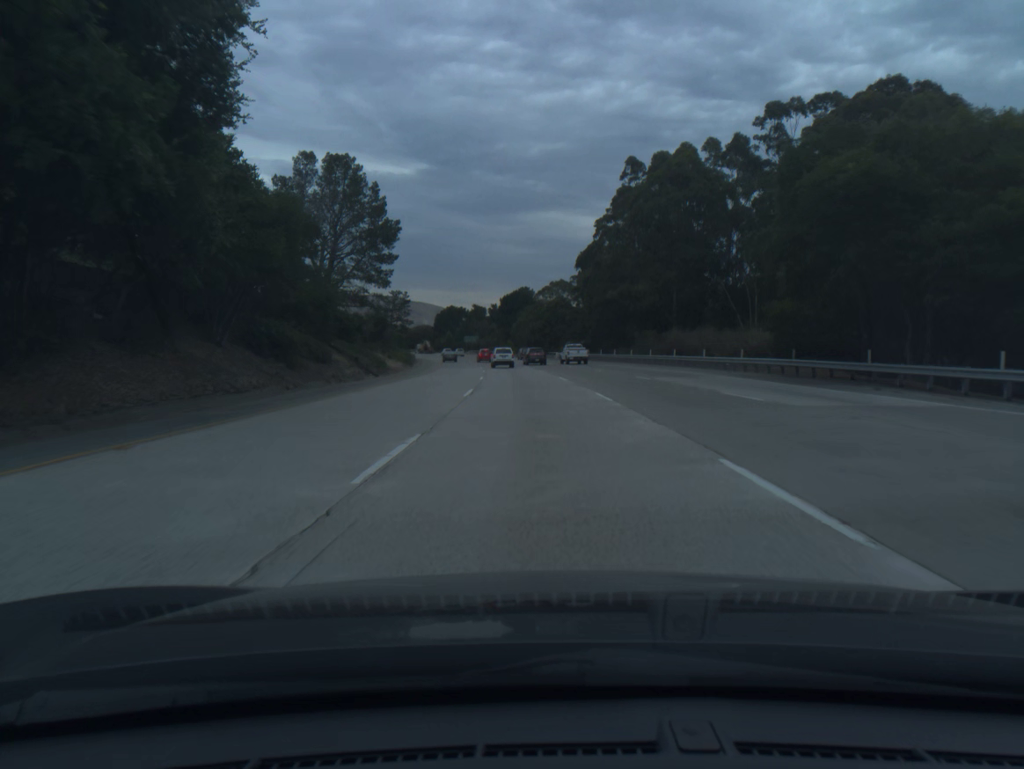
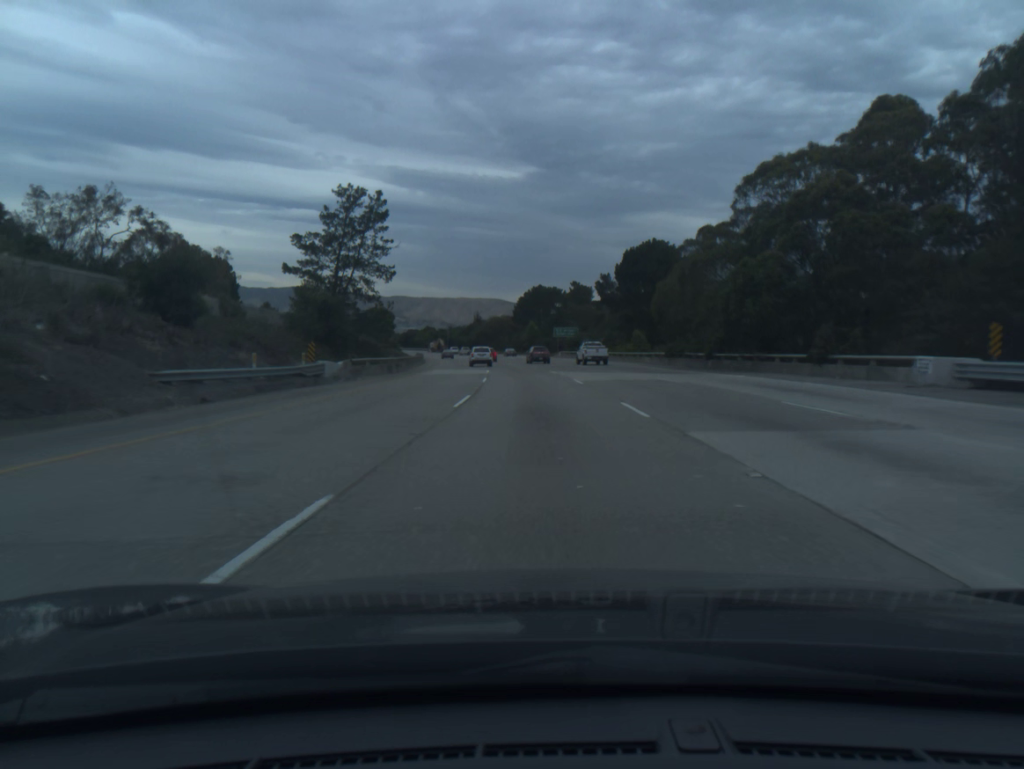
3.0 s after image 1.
(-6.6, +92.4) m; -8°
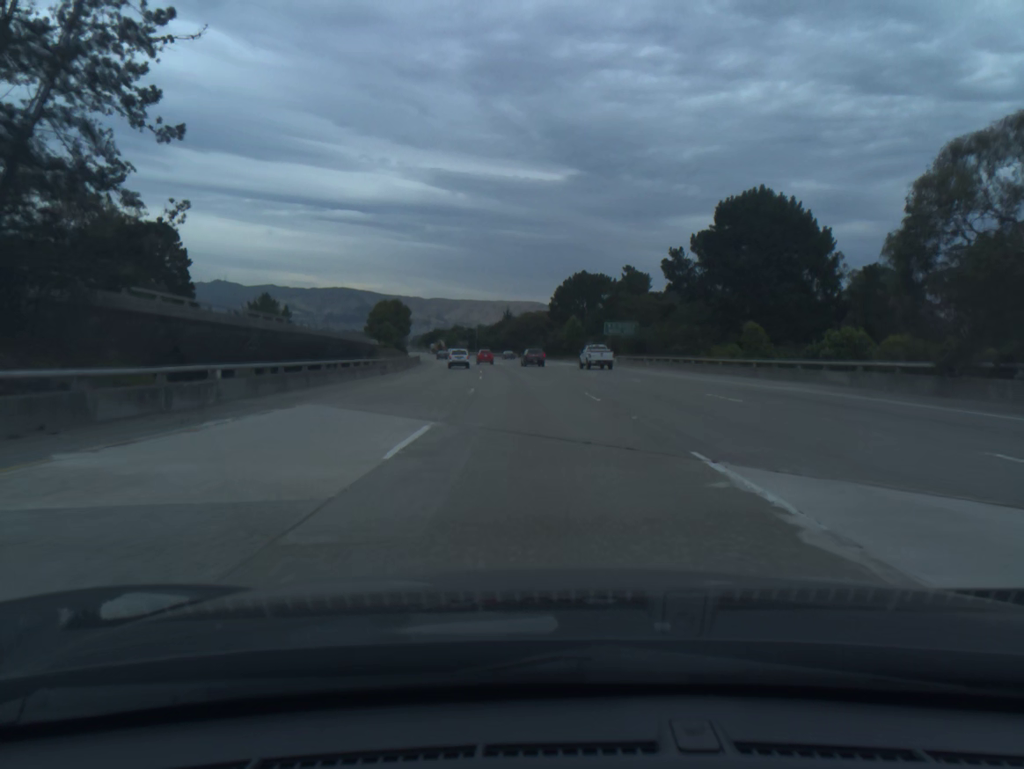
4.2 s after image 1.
(-0.9, +37.2) m; -3°
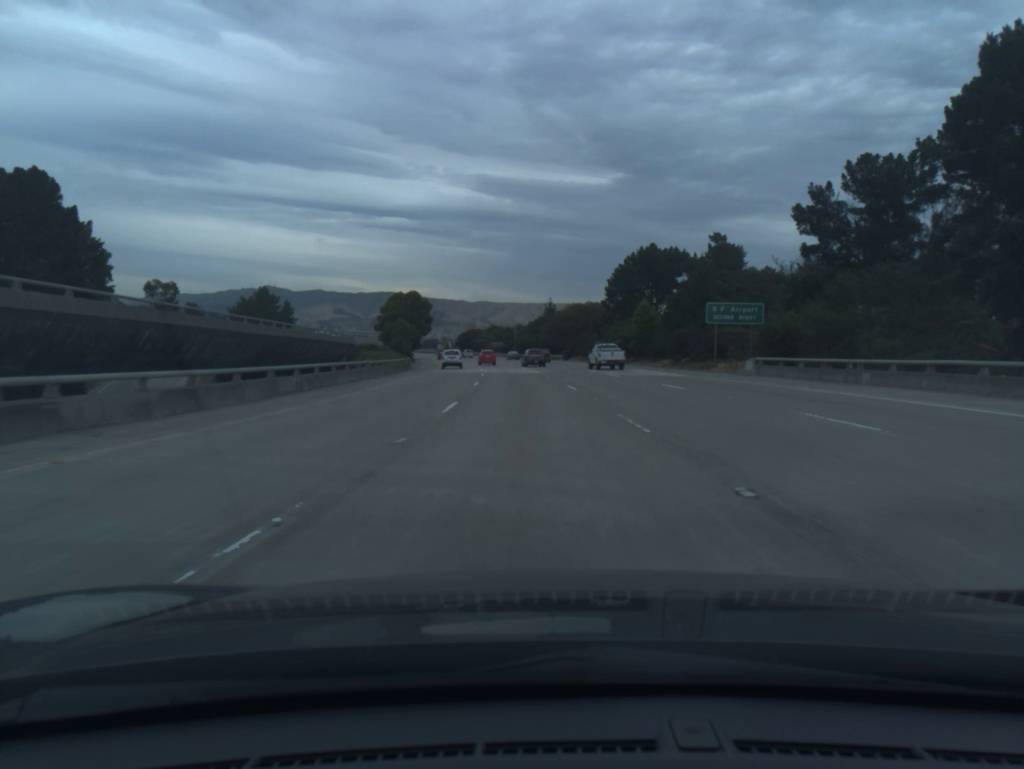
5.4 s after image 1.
(-1.0, +37.4) m; -3°
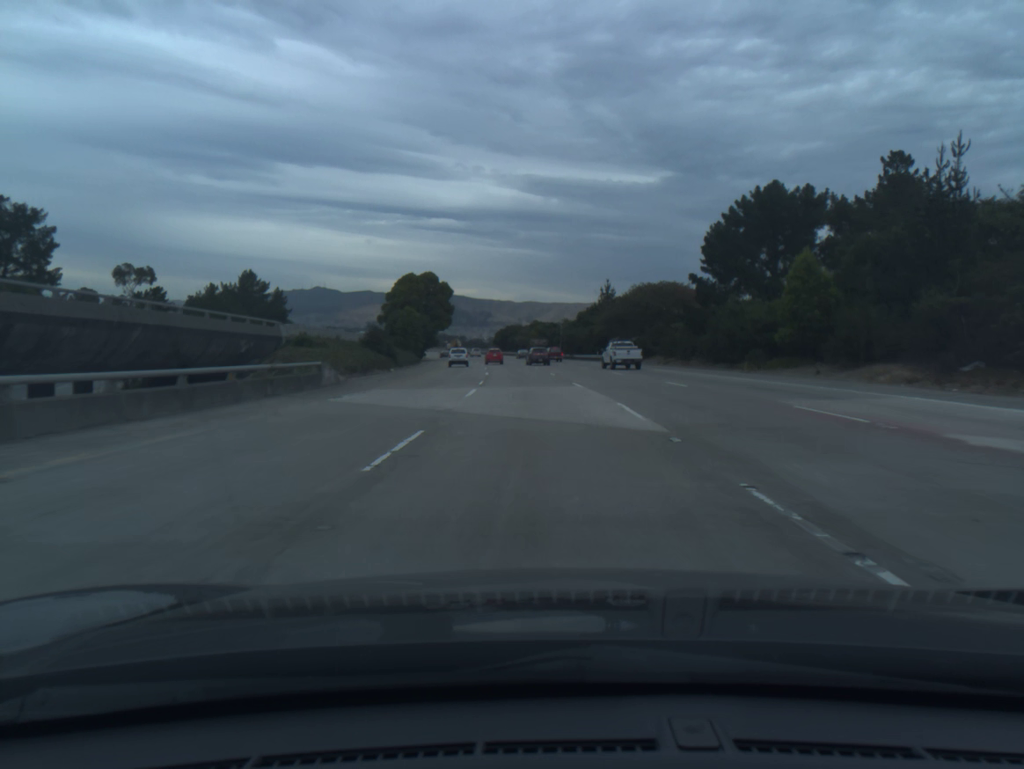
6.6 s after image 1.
(-1.1, +37.8) m; -3°
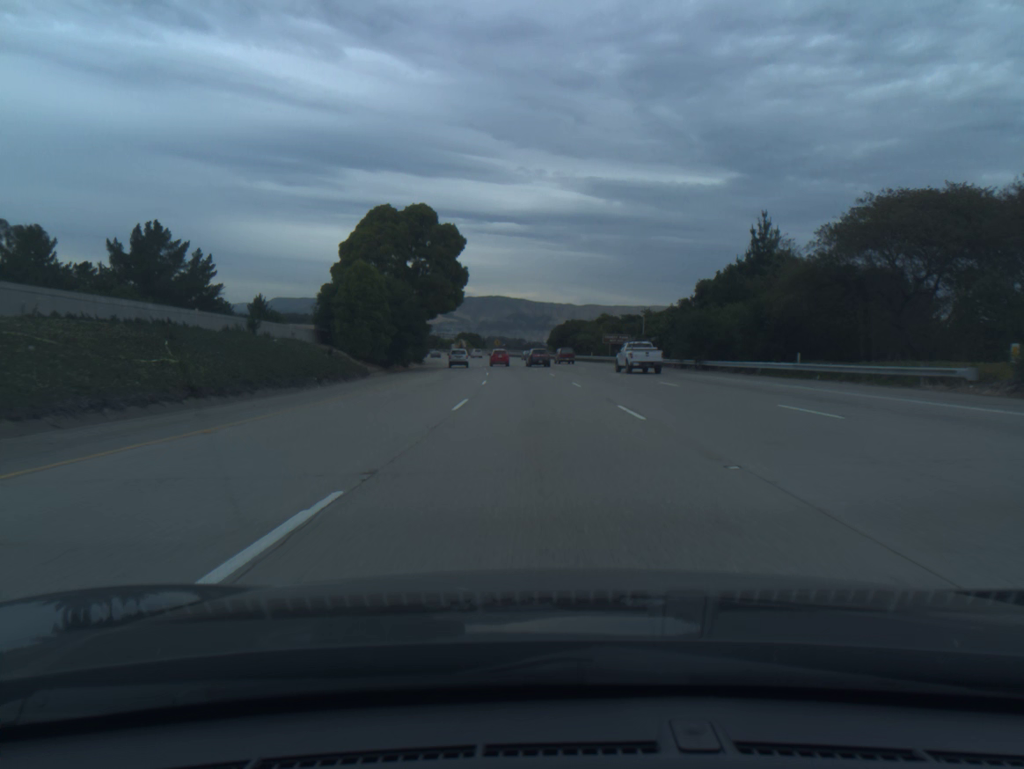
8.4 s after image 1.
(-2.3, +57.0) m; -4°
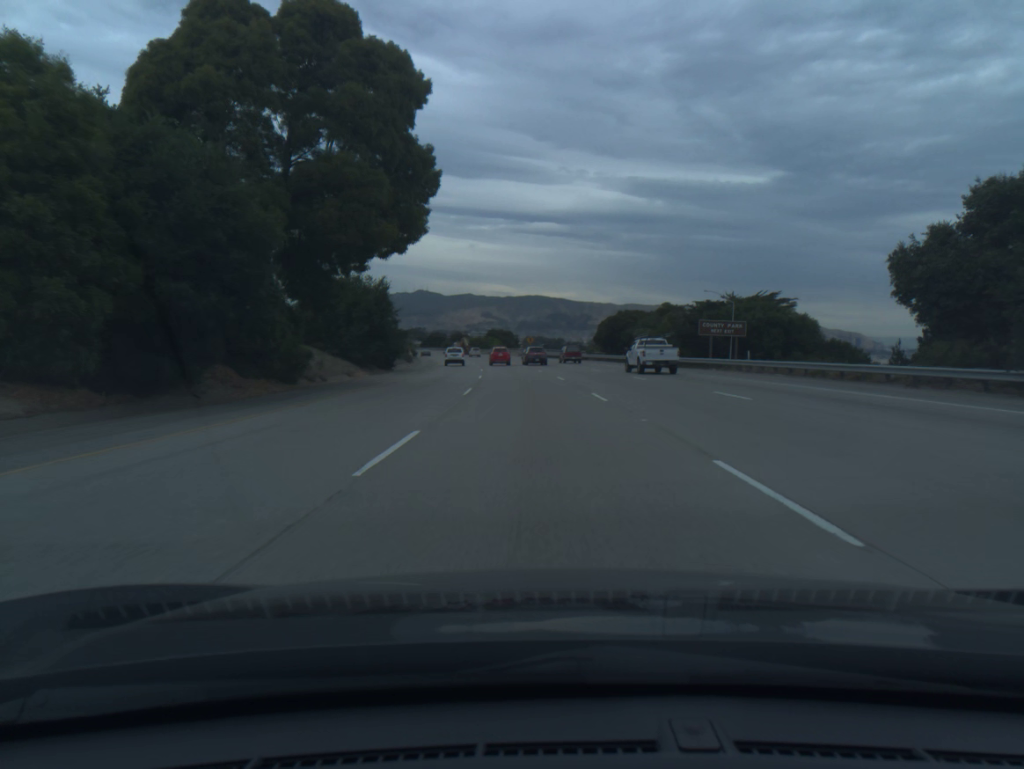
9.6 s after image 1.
(-0.9, +38.4) m; -3°
